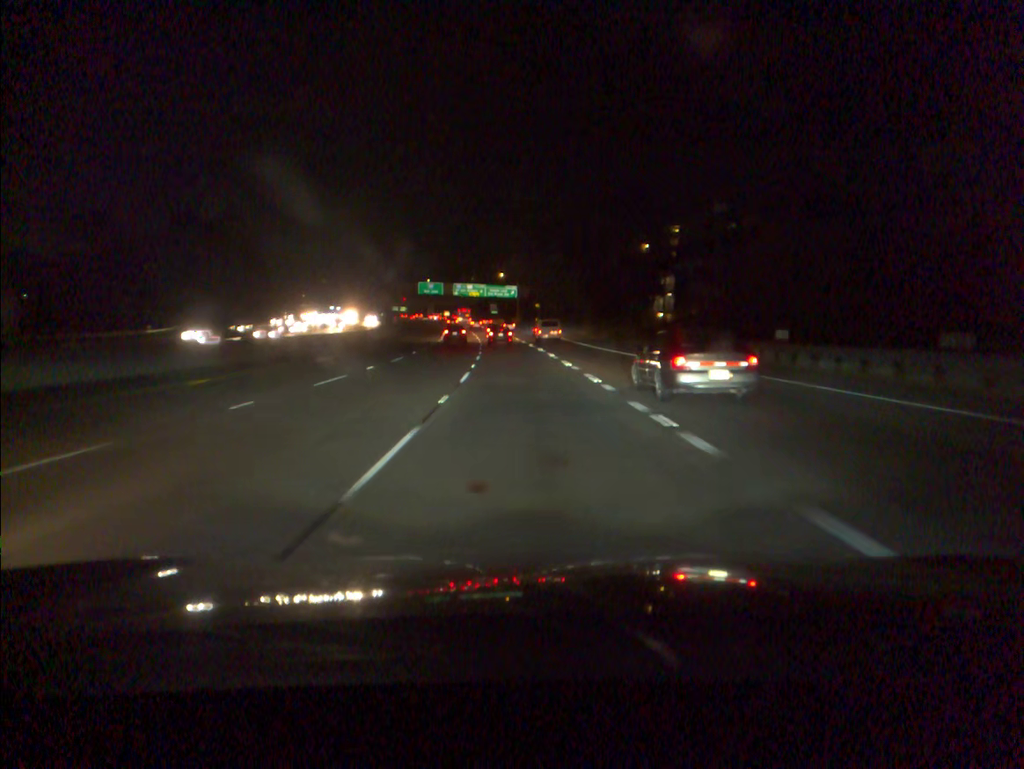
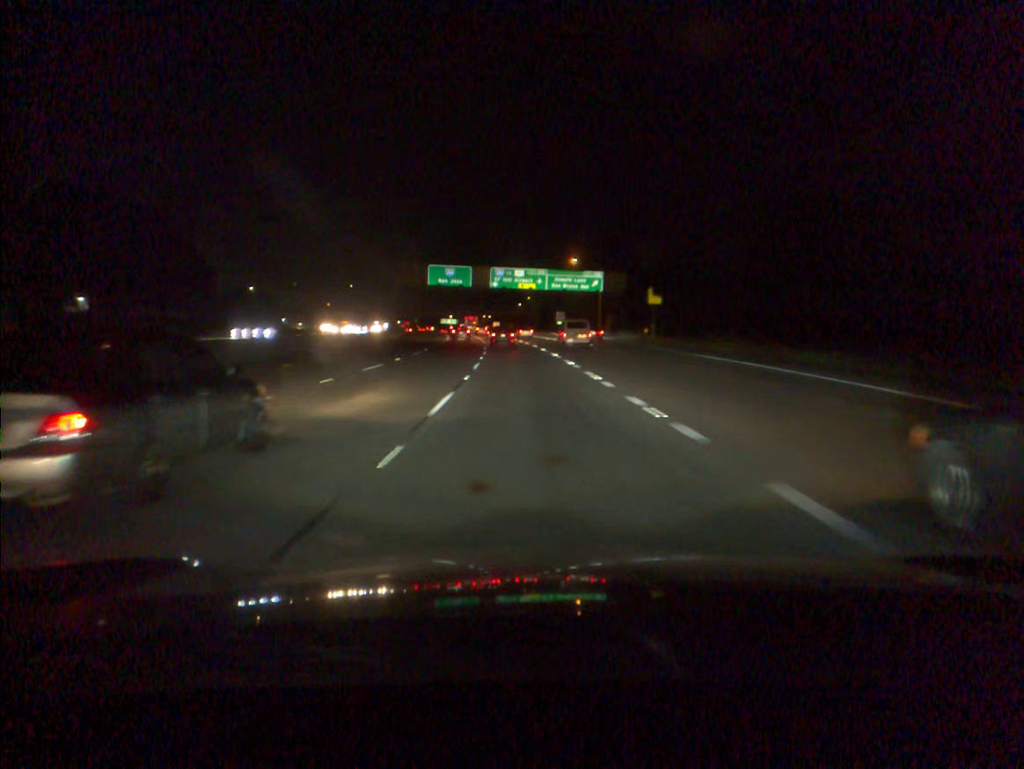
(-3.2, +79.5) m; -5°
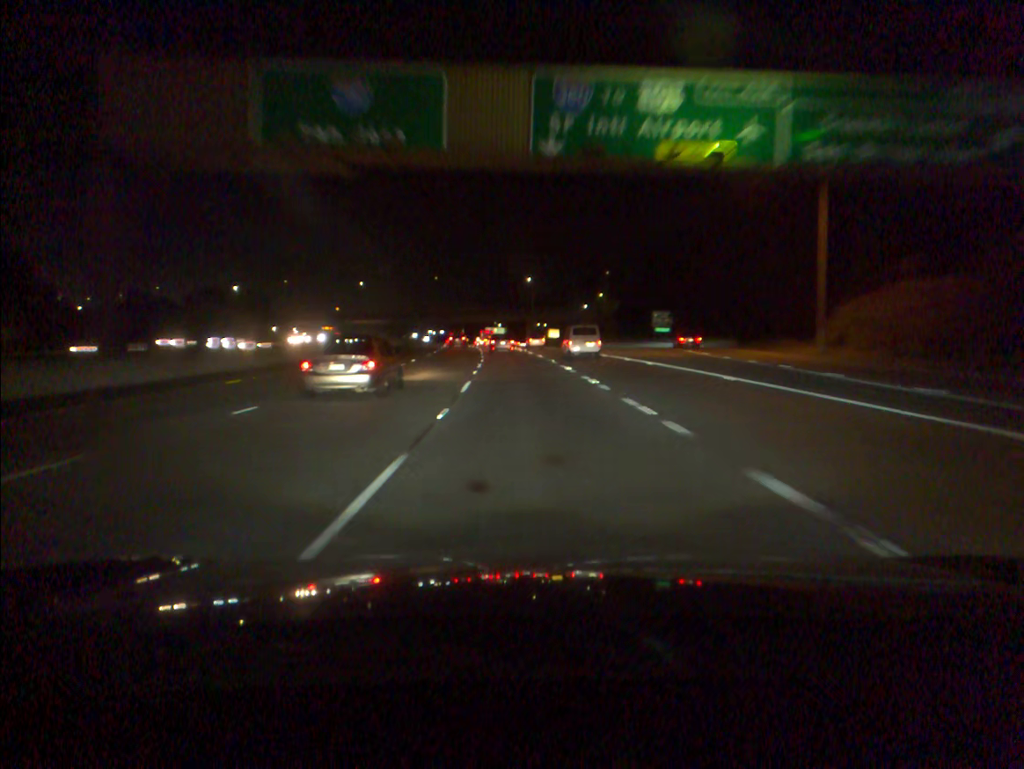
(-2.9, +79.6) m; -4°
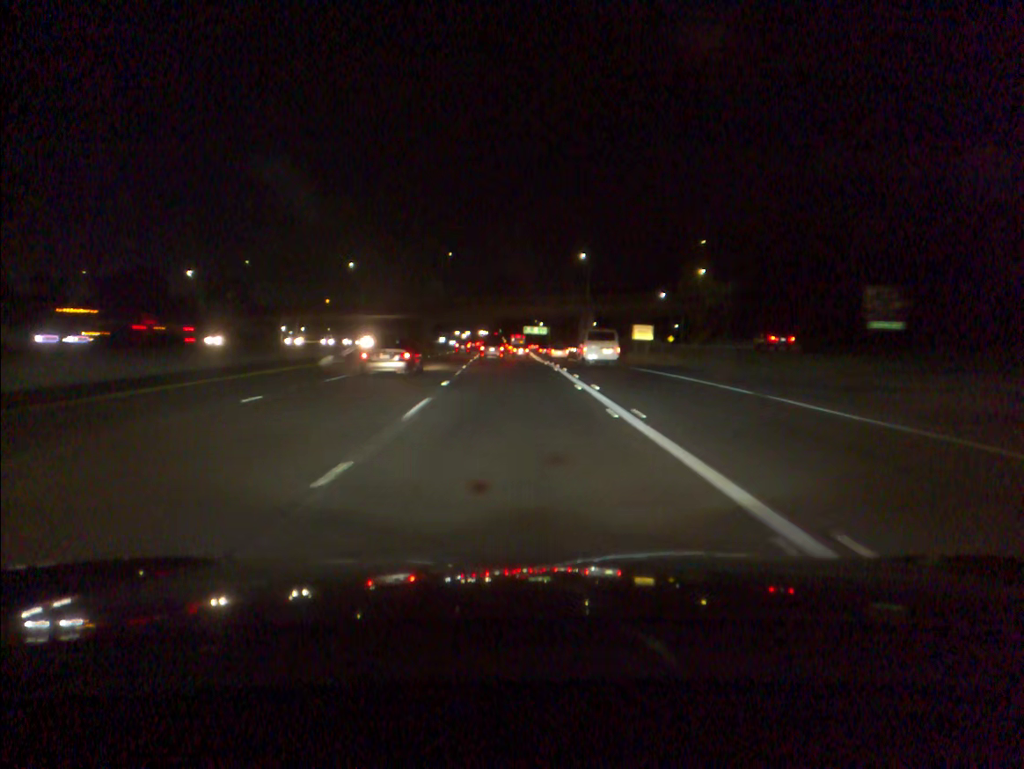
(-1.7, +64.1) m; -3°
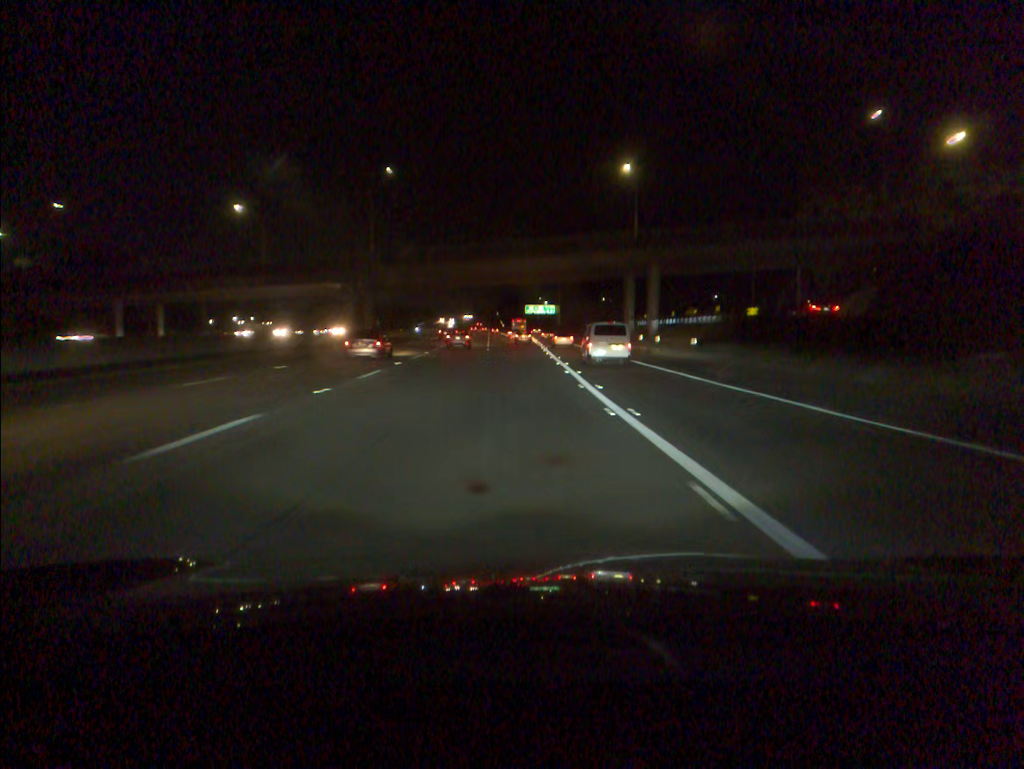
(-0.3, +64.1) m; 0°
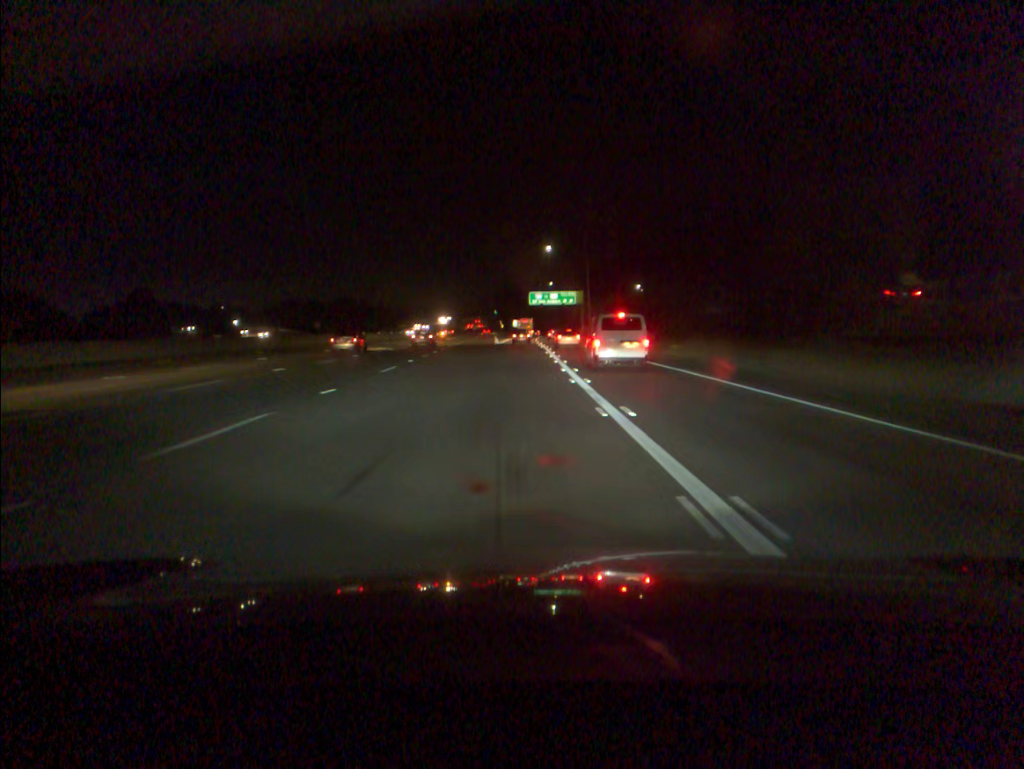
(-0.2, +79.7) m; -1°
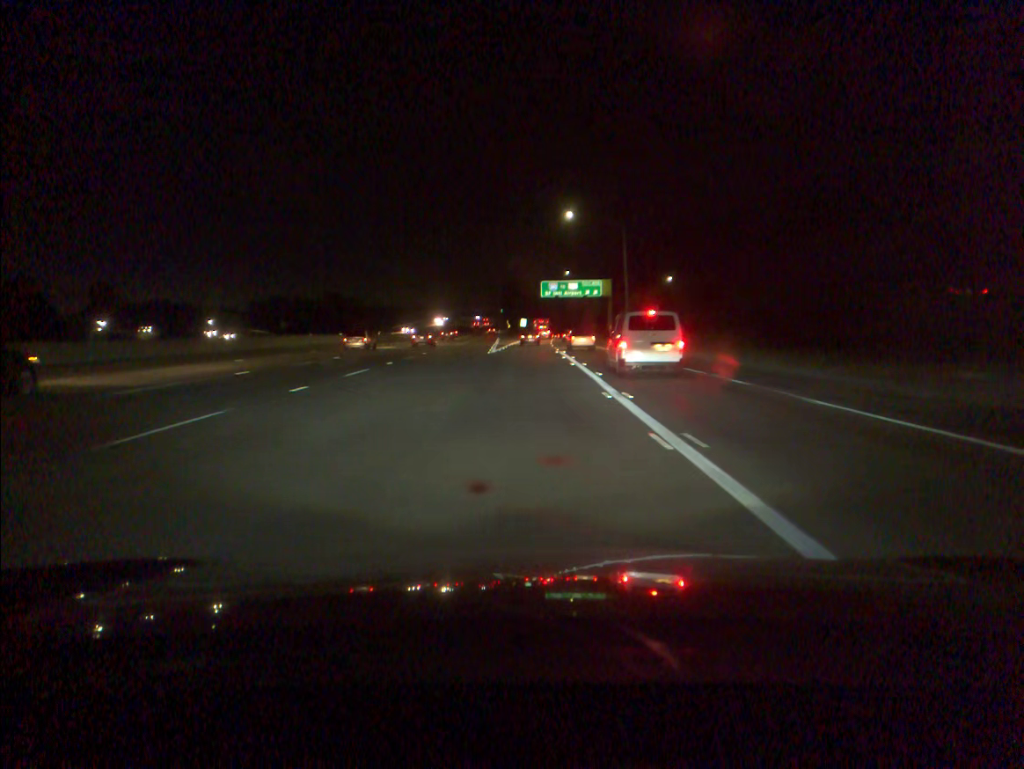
(-0.2, +31.2) m; 0°
